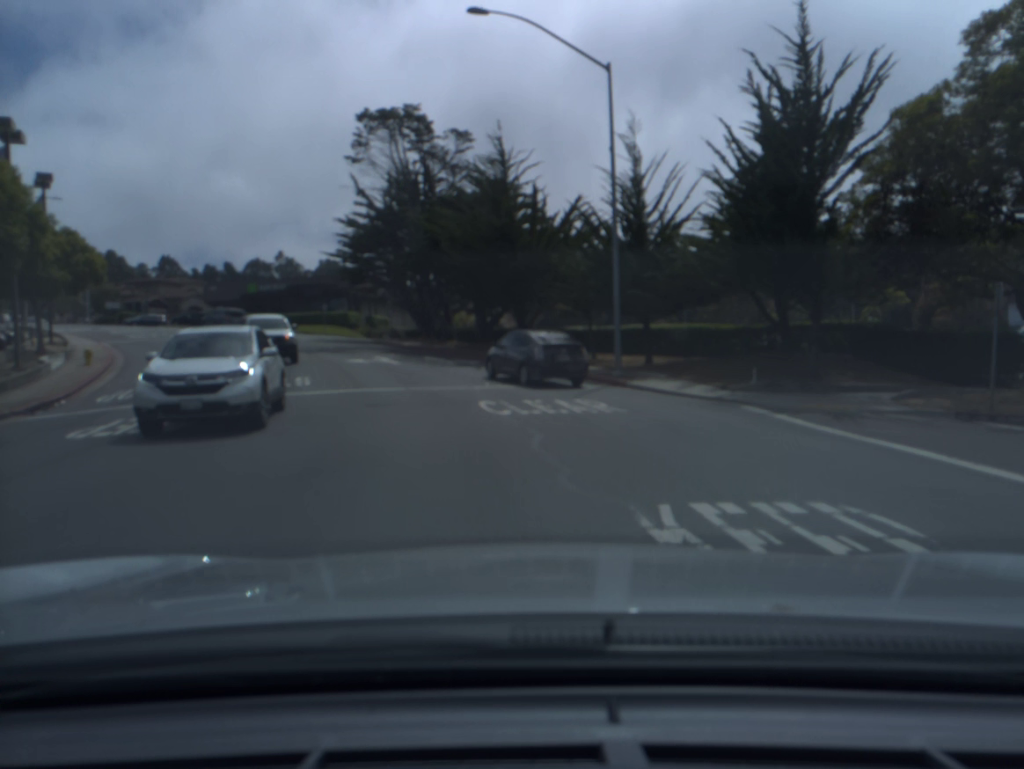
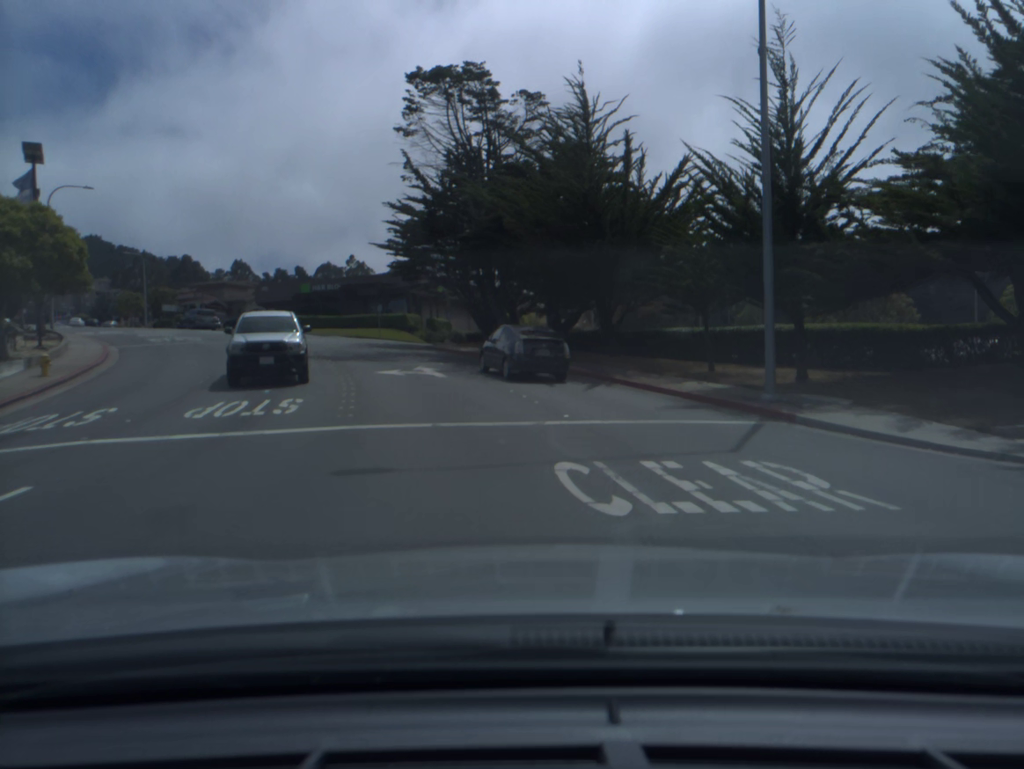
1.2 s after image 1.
(-0.3, +7.7) m; -5°
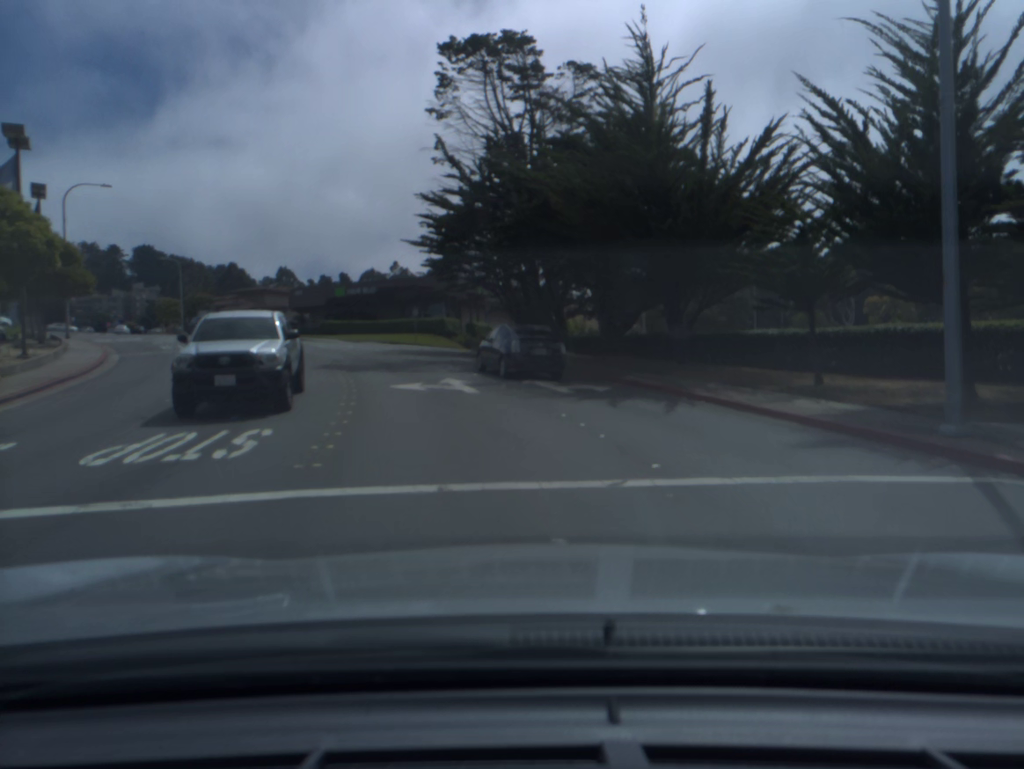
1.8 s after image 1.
(-0.1, +4.7) m; -3°
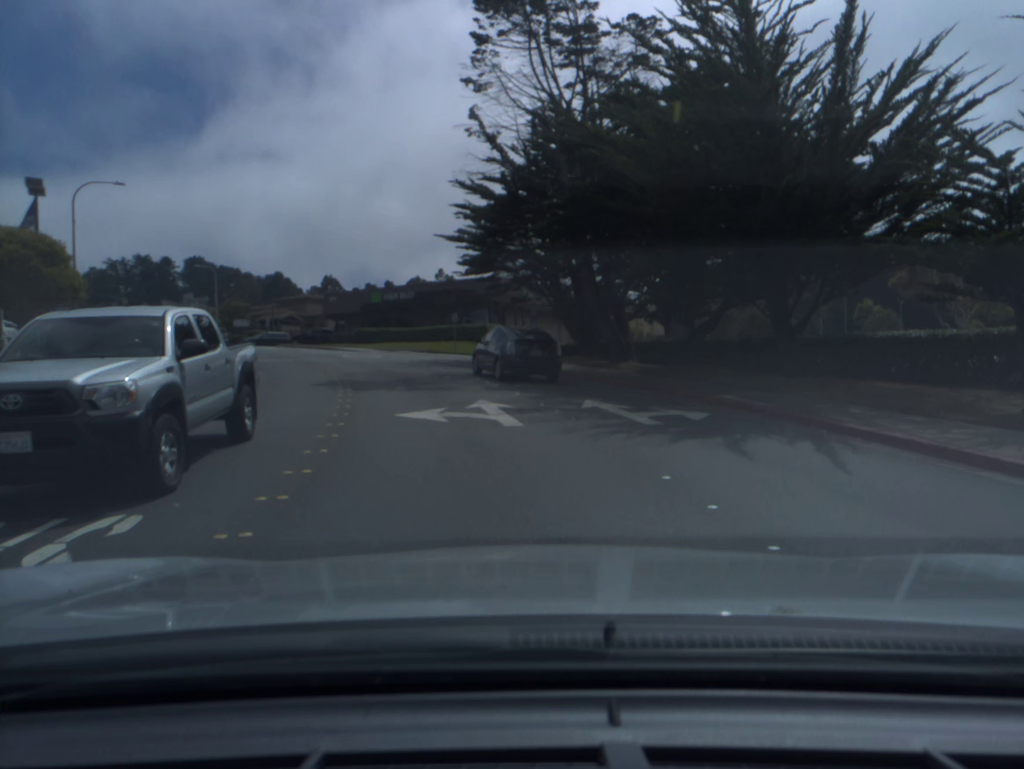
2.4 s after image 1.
(-0.1, +5.2) m; -3°
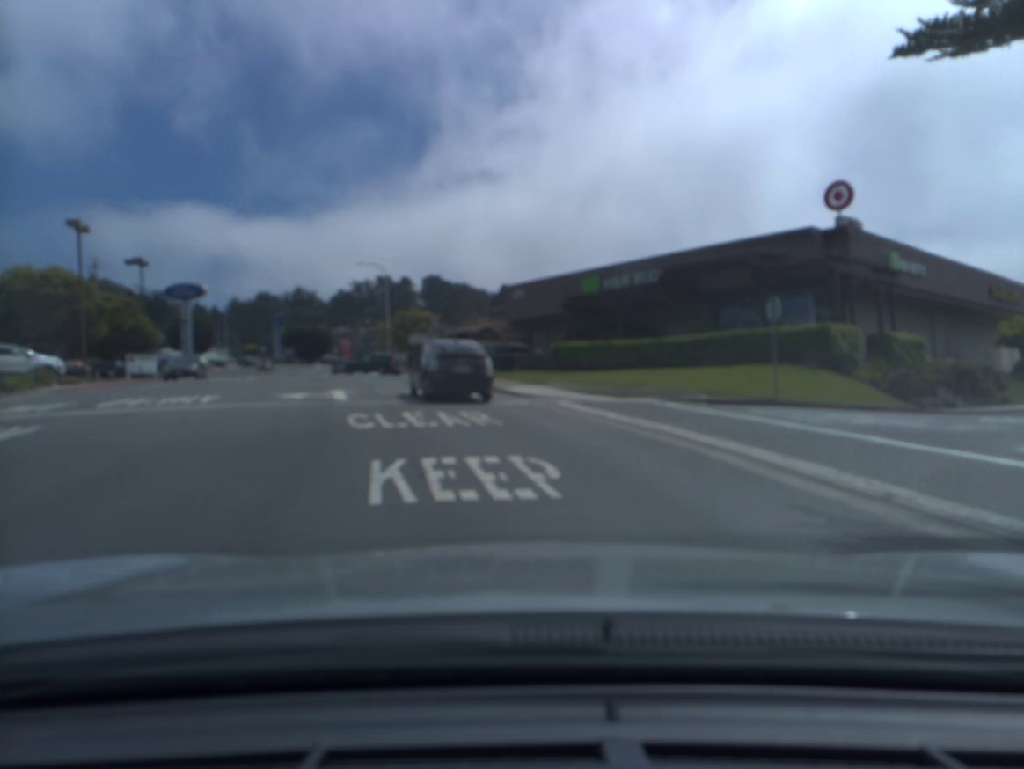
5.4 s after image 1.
(-4.3, +30.0) m; -17°
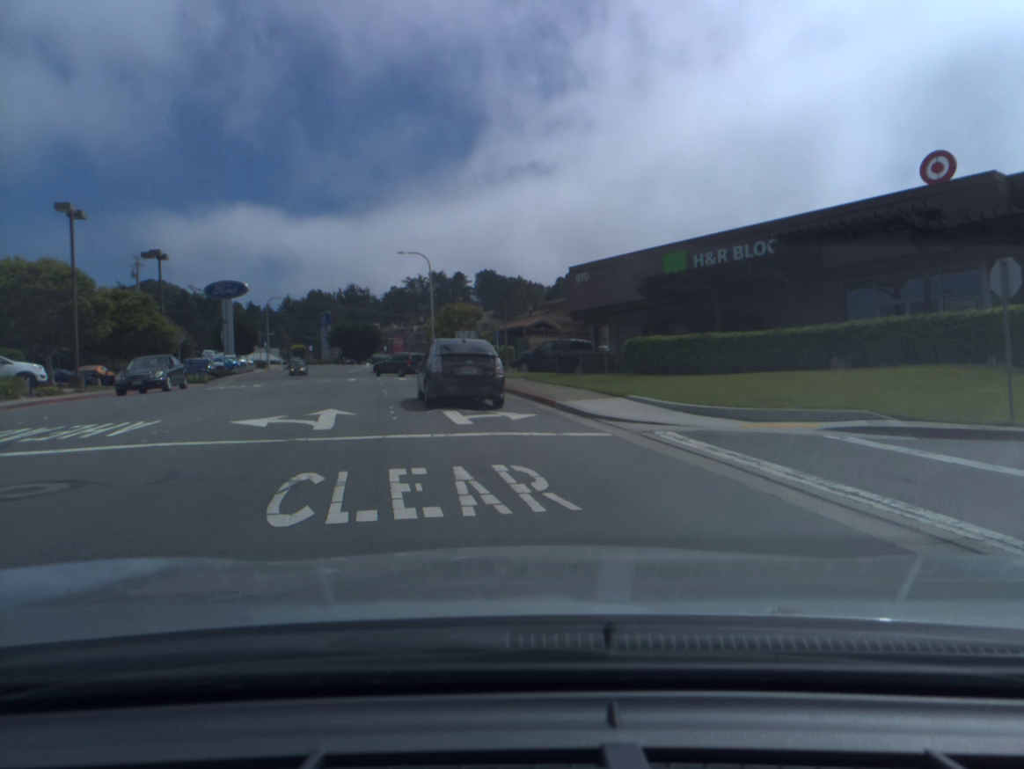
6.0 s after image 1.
(-0.2, +6.7) m; -4°
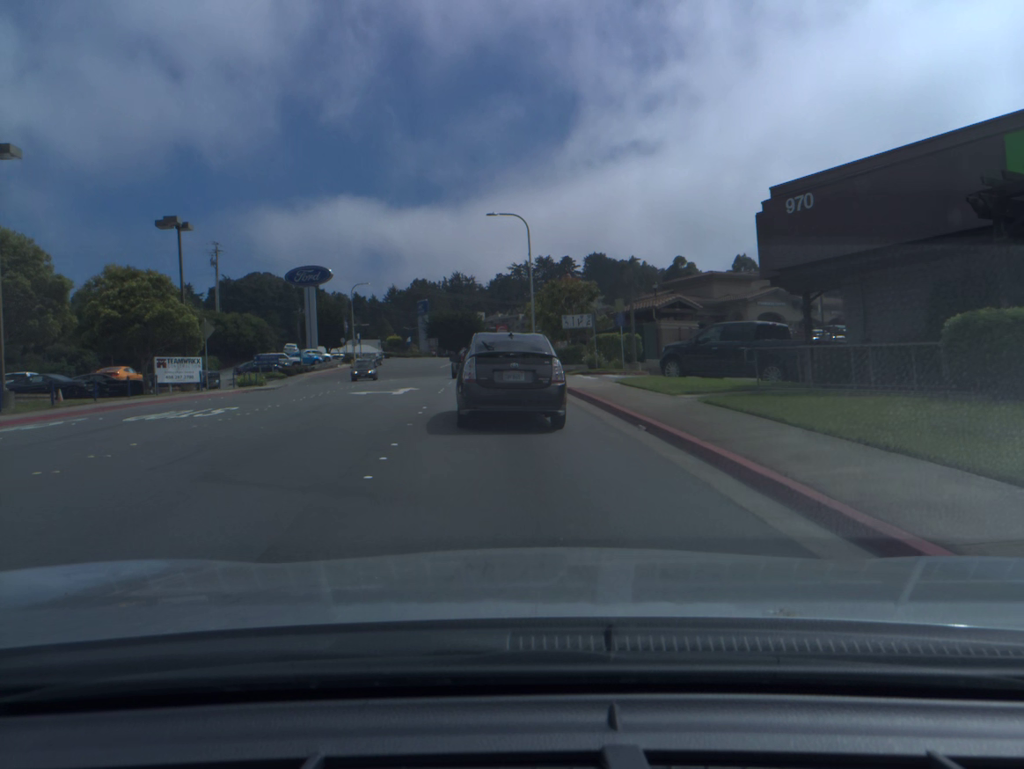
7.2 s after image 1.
(-1.0, +13.9) m; -8°
